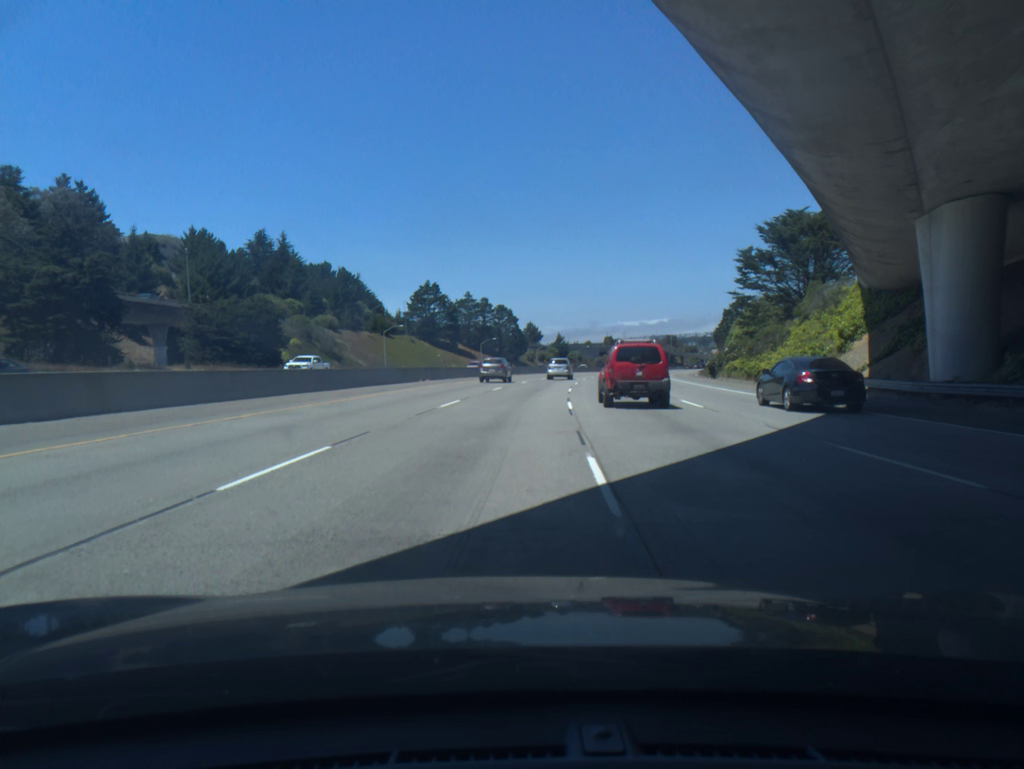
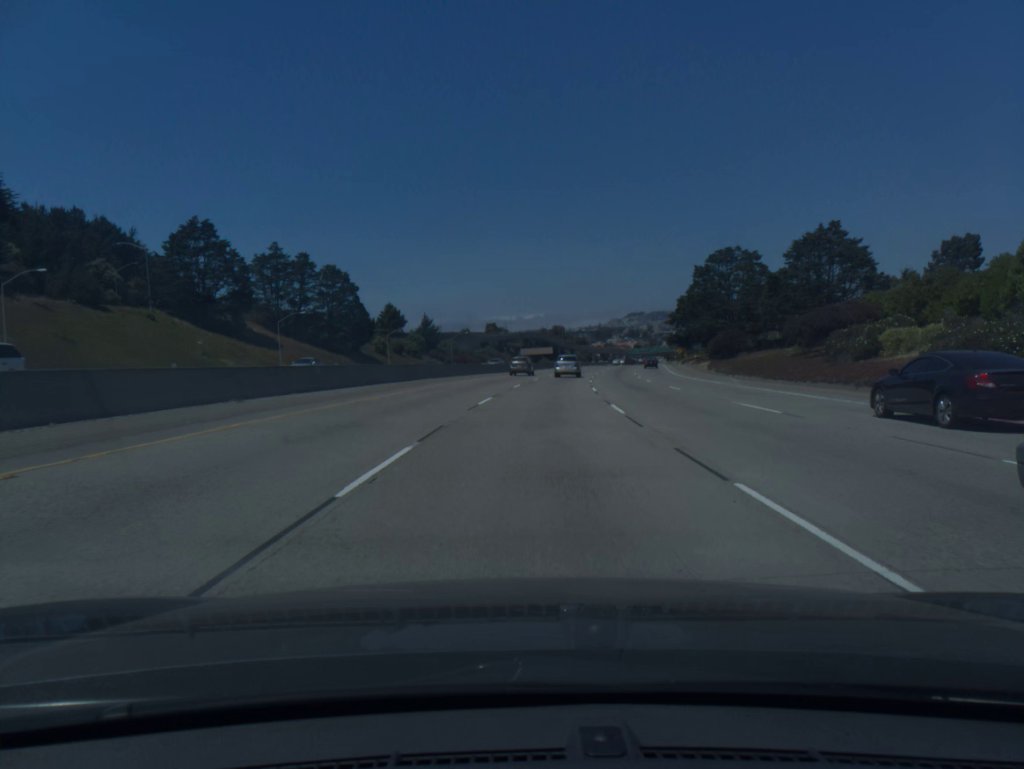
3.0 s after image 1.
(+6.5, +87.2) m; +9°
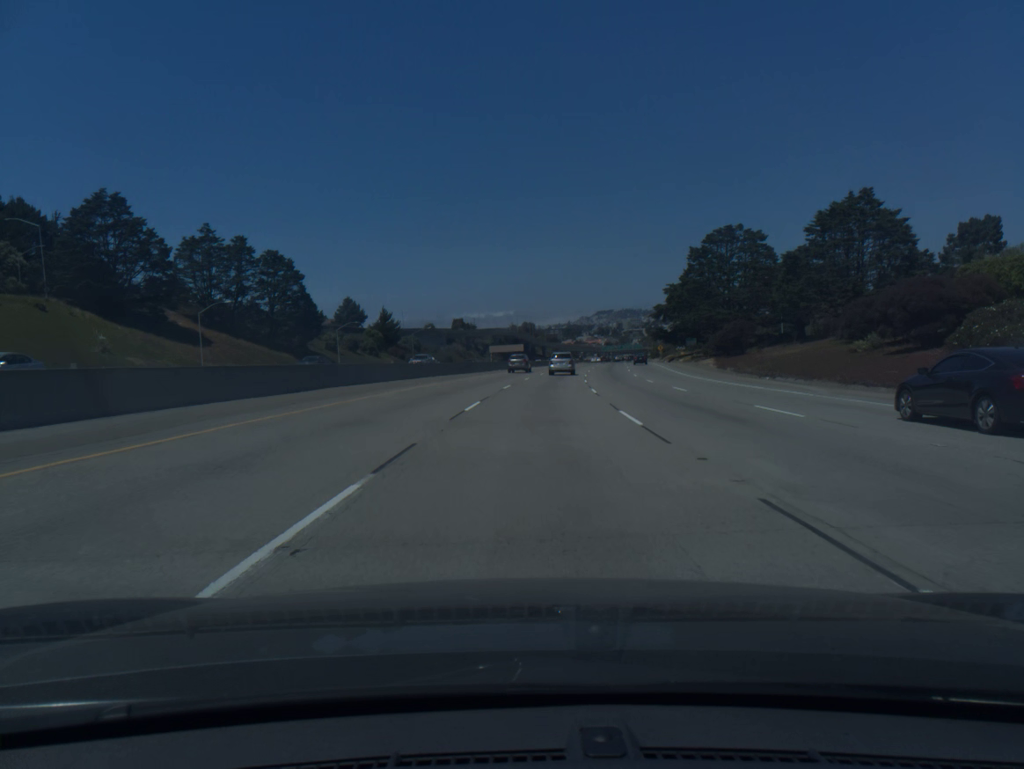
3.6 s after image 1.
(+0.3, +17.9) m; +2°
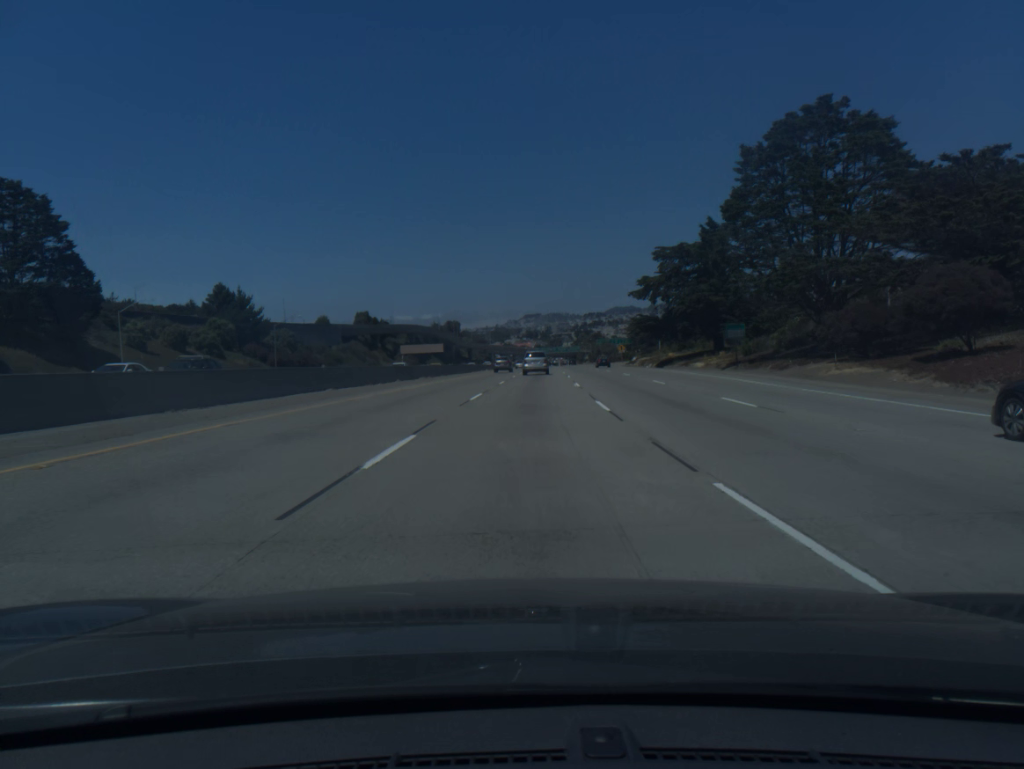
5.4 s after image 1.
(+2.7, +53.4) m; +5°
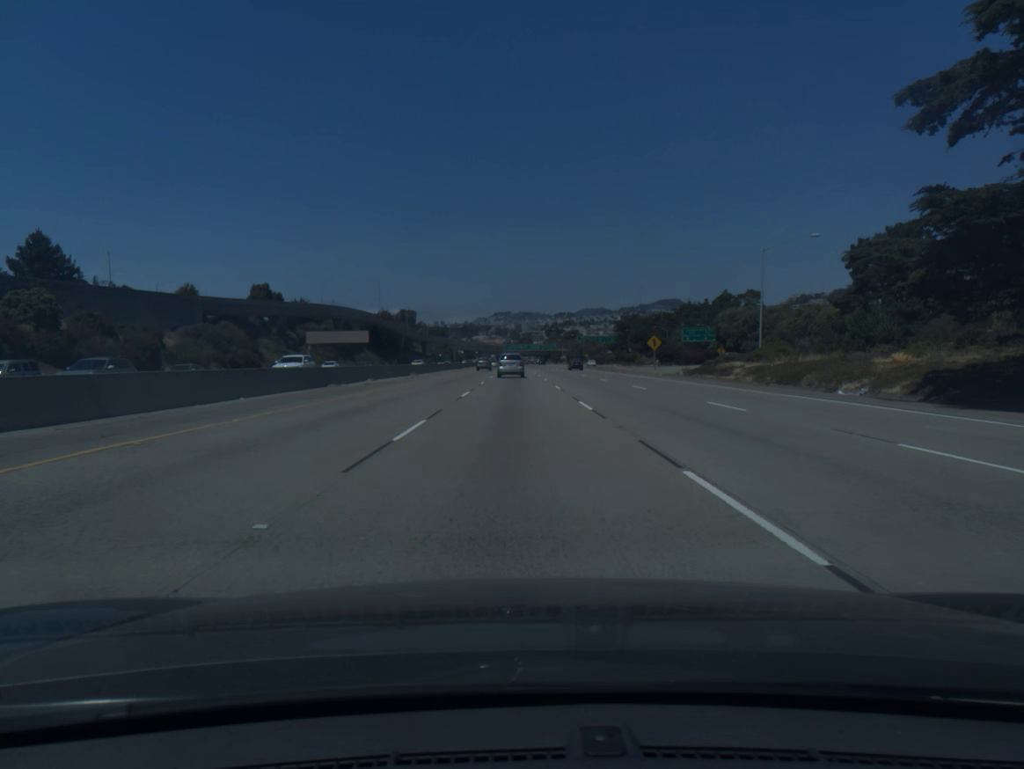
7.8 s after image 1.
(+2.1, +70.4) m; +2°
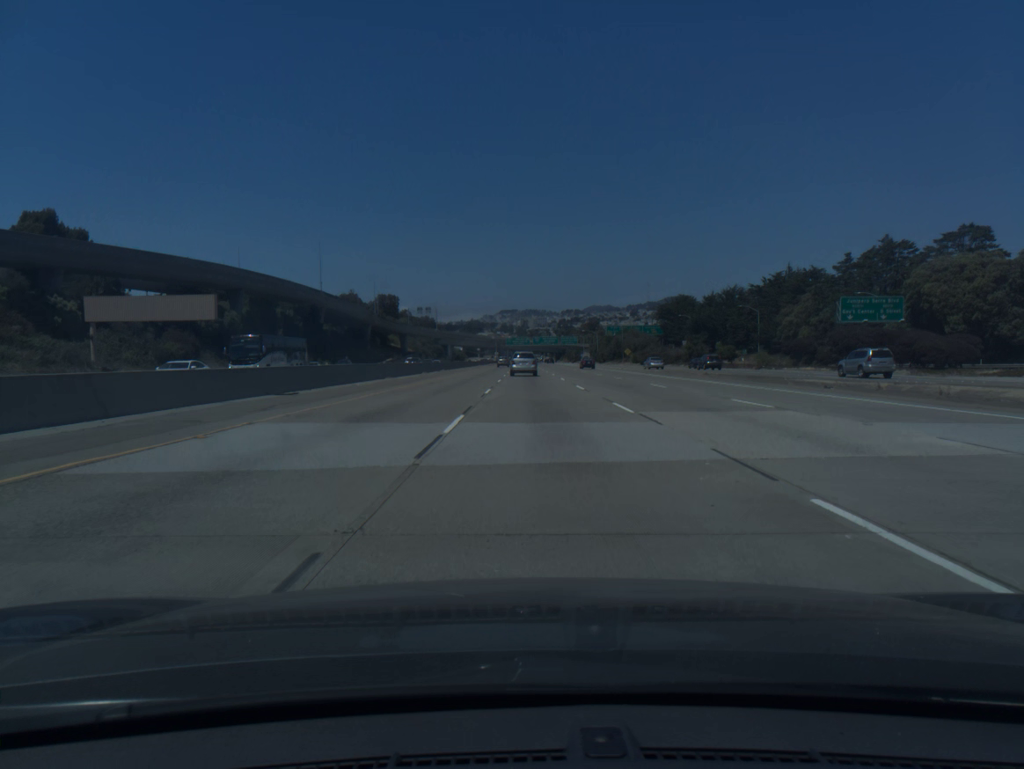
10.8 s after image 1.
(-0.8, +87.0) m; -1°
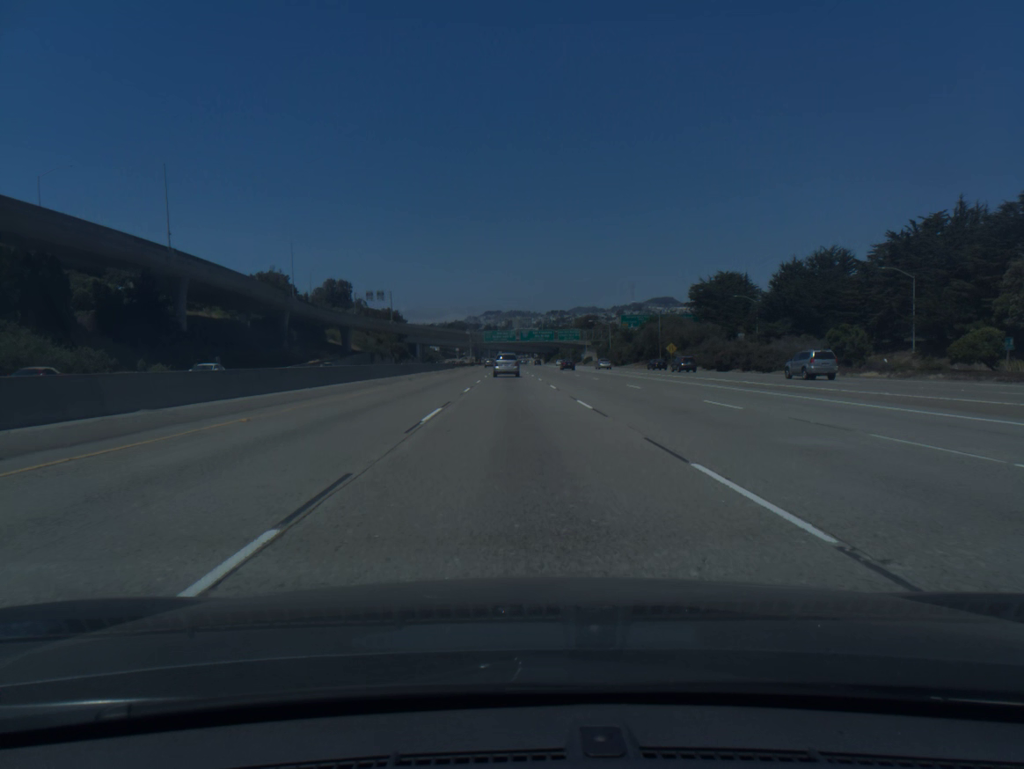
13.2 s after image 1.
(+0.6, +69.3) m; +1°
